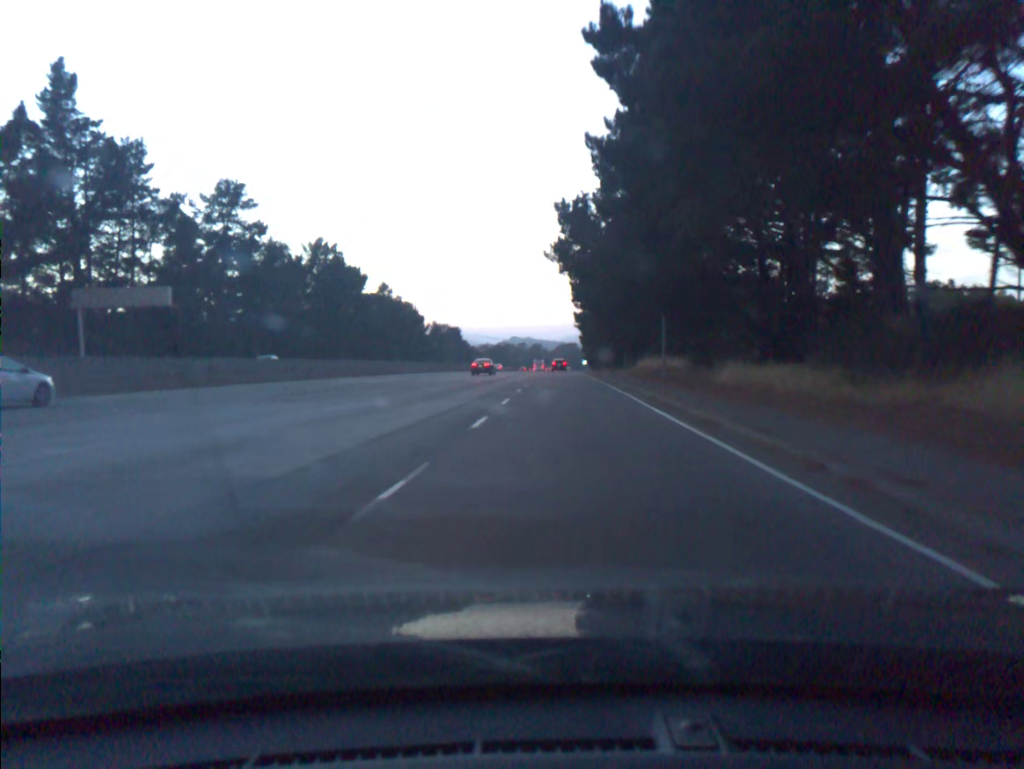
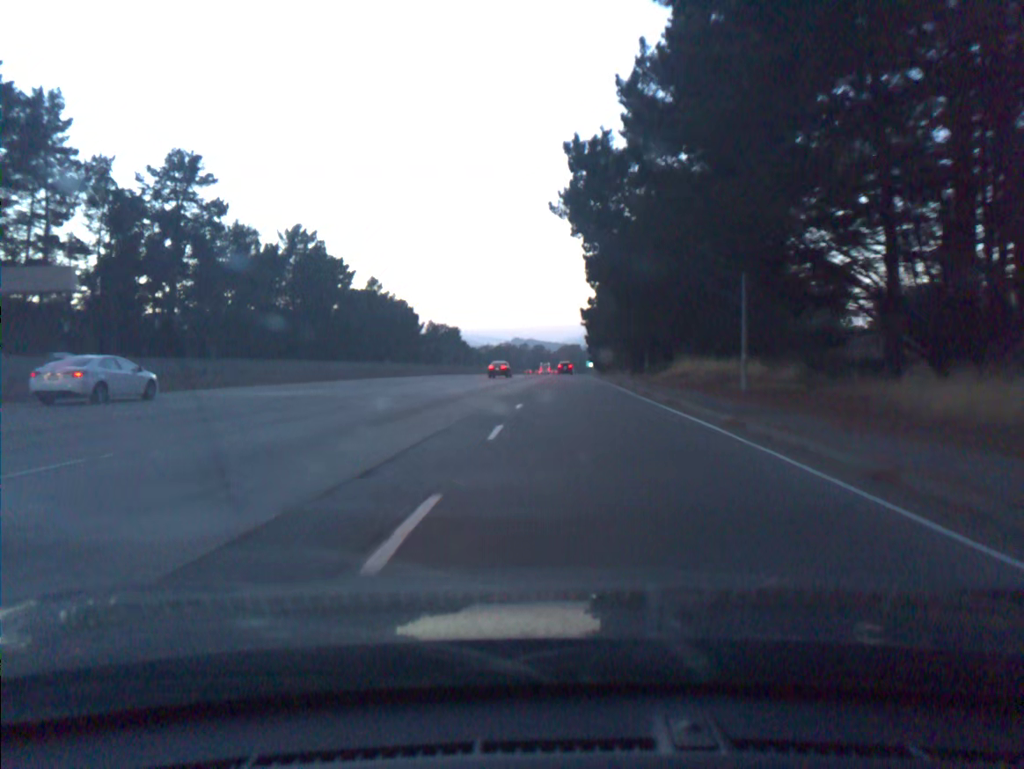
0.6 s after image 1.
(0.0, +16.6) m; 0°
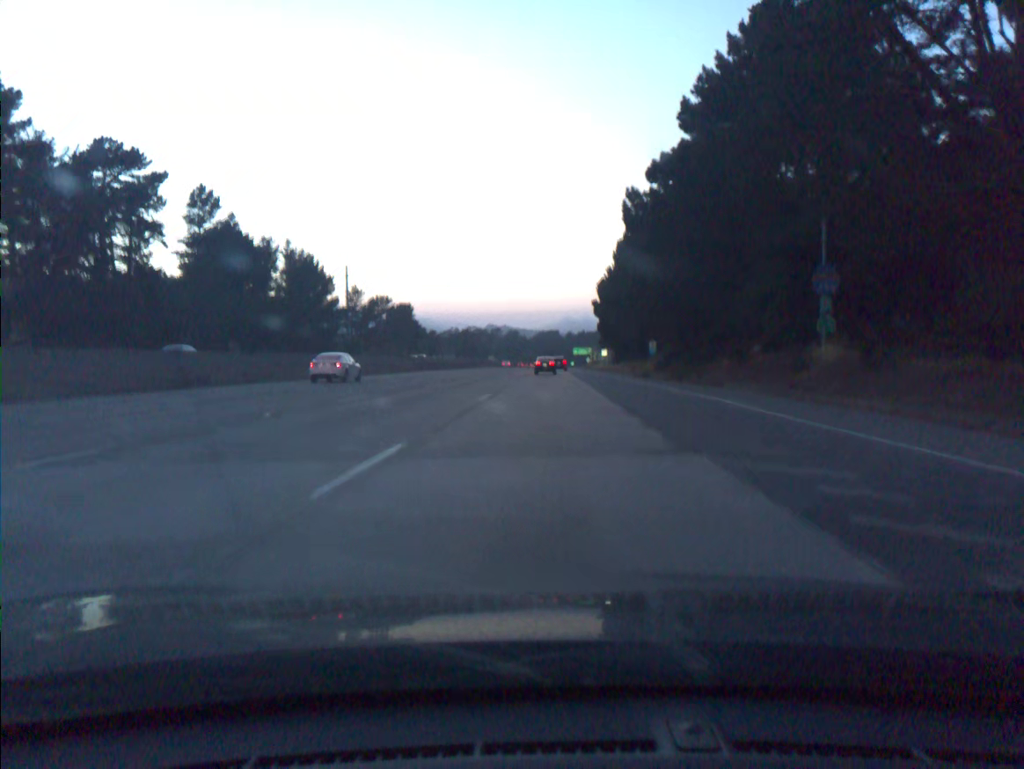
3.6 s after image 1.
(+0.2, +87.3) m; +2°
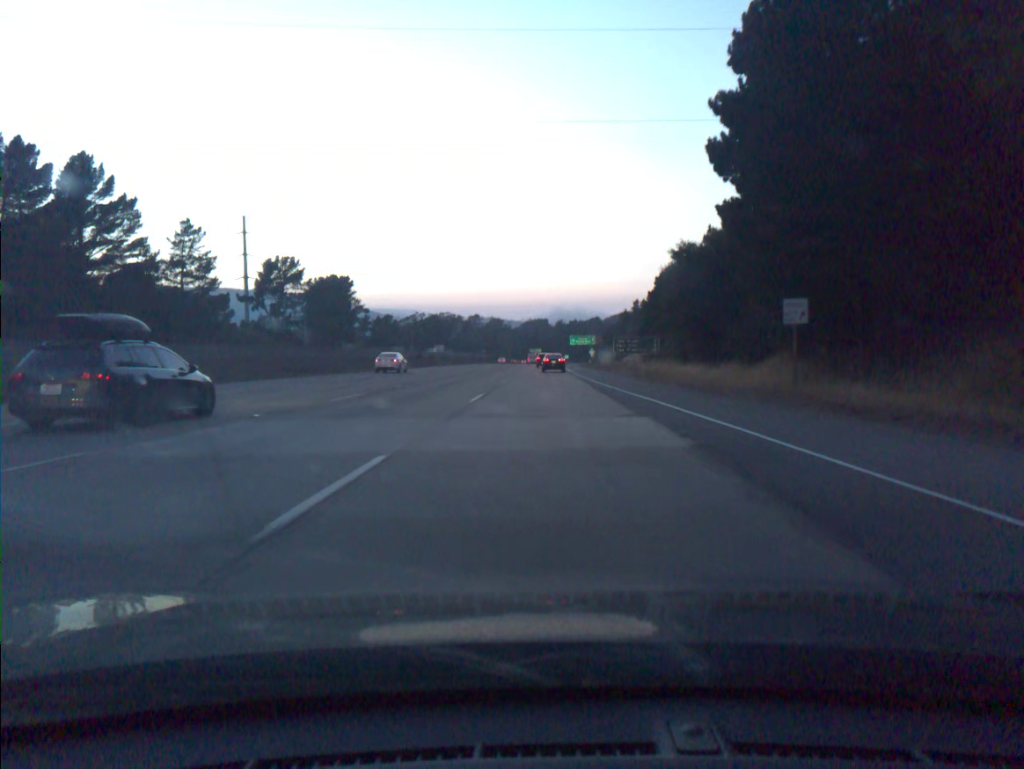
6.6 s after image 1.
(+1.3, +88.2) m; +1°
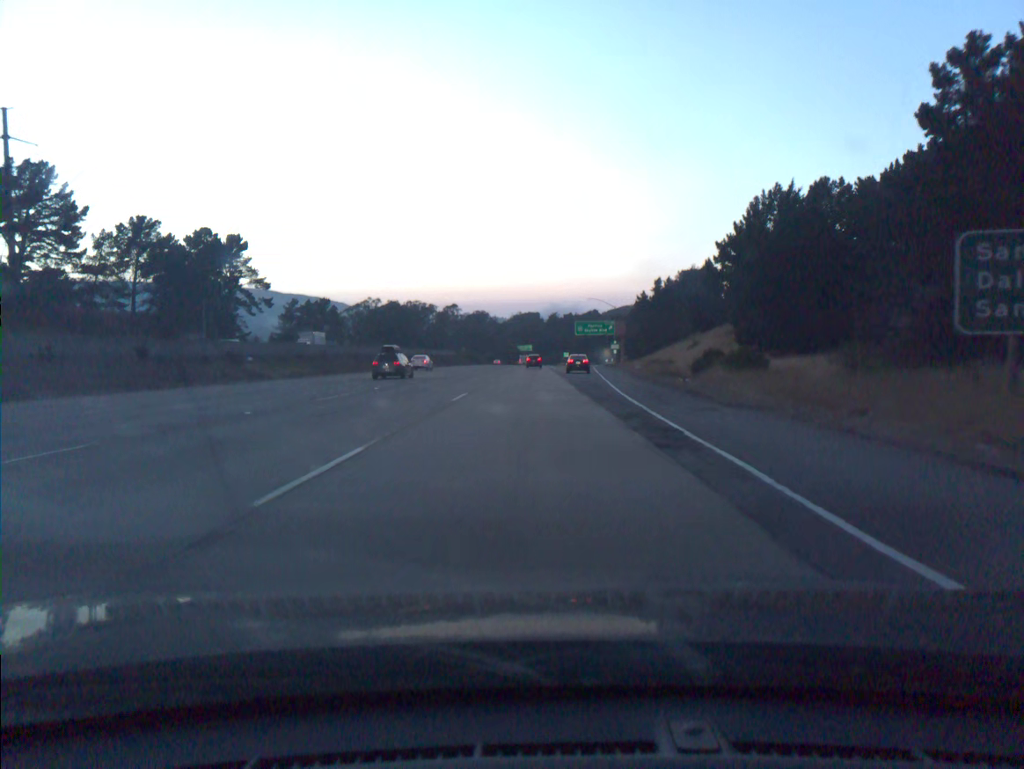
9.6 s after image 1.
(+0.8, +86.7) m; +1°
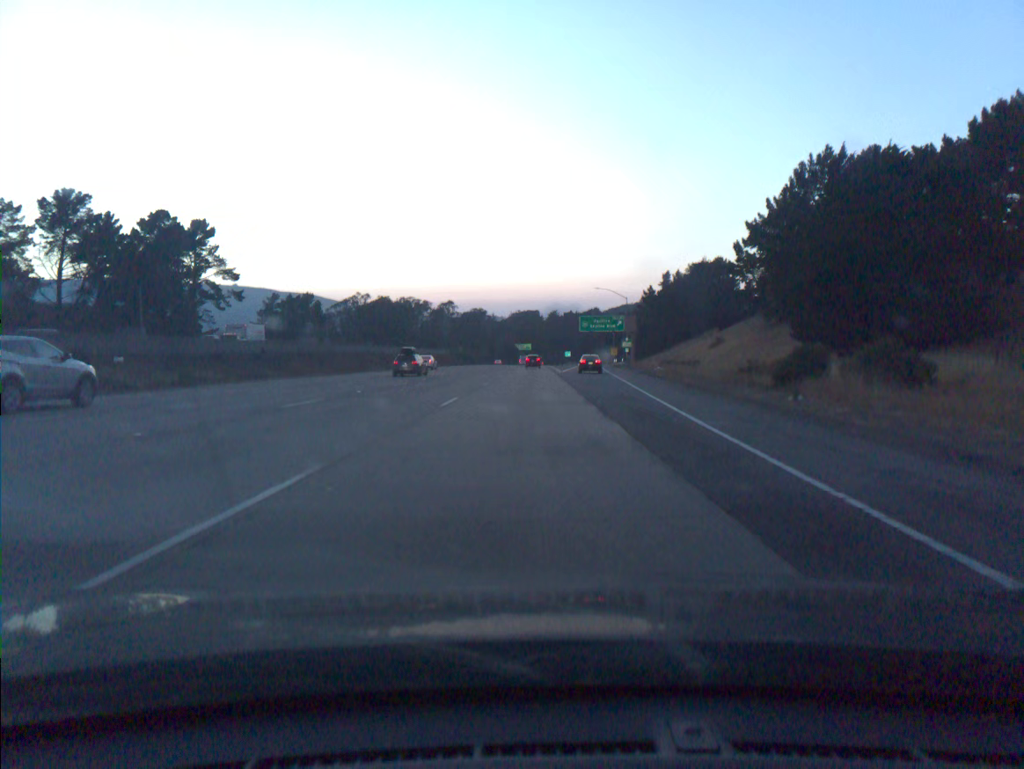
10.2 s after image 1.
(0.0, +17.3) m; 0°
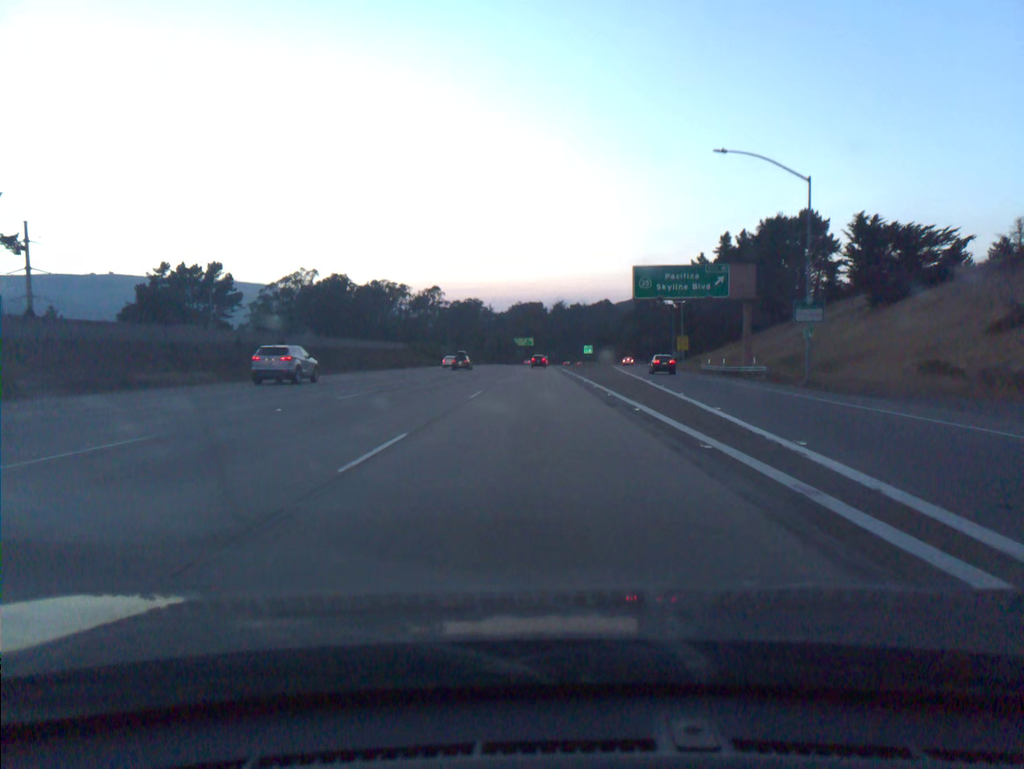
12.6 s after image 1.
(-0.5, +69.5) m; 0°
